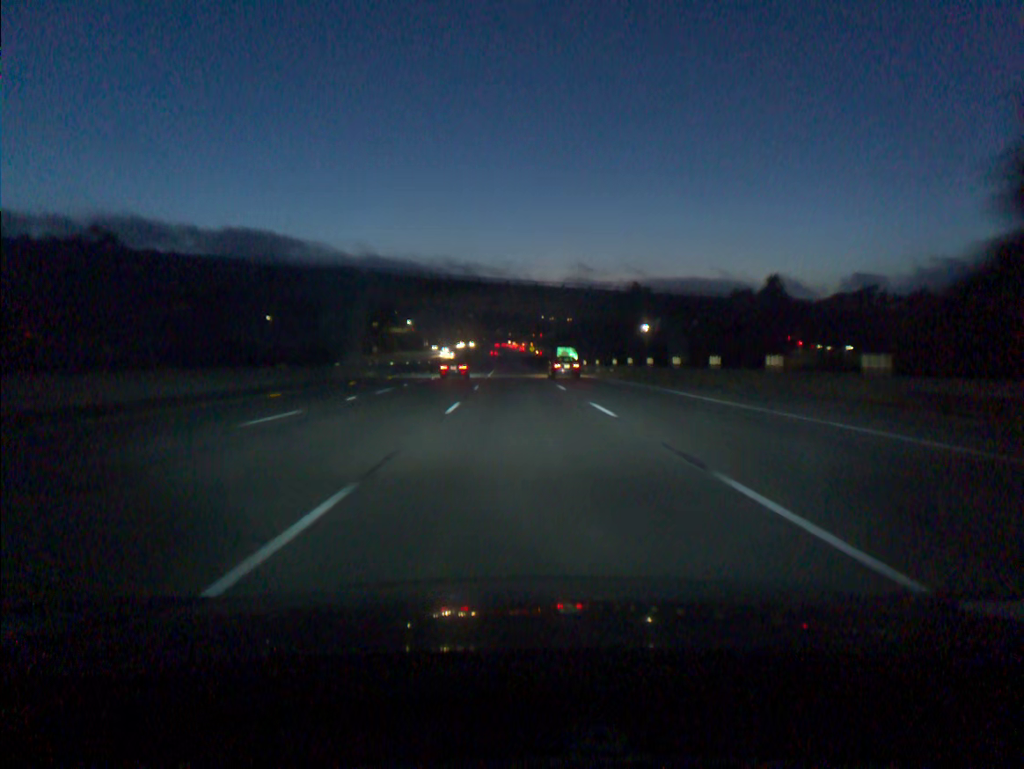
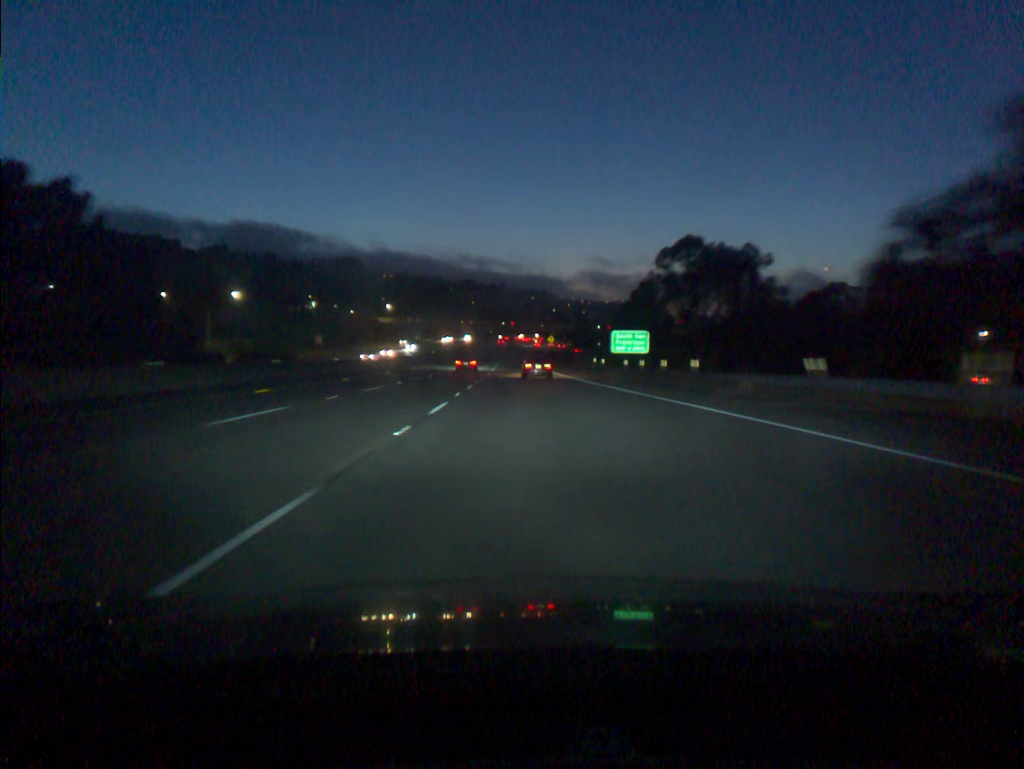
(-0.8, +73.7) m; -1°
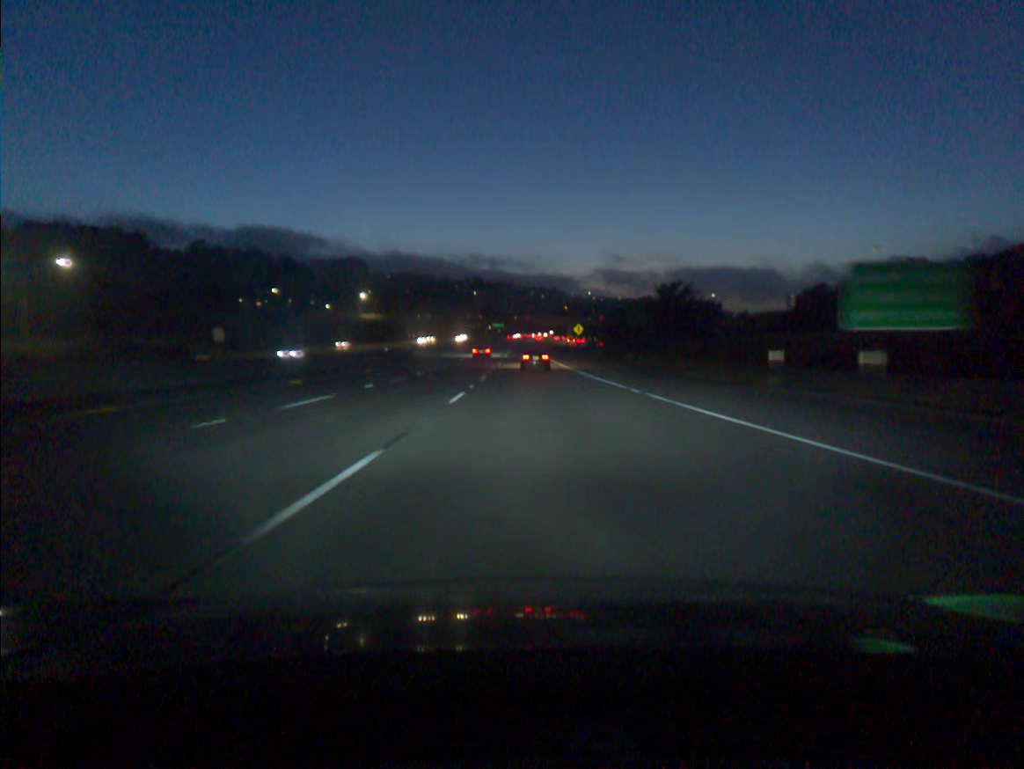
(-0.4, +55.3) m; -1°
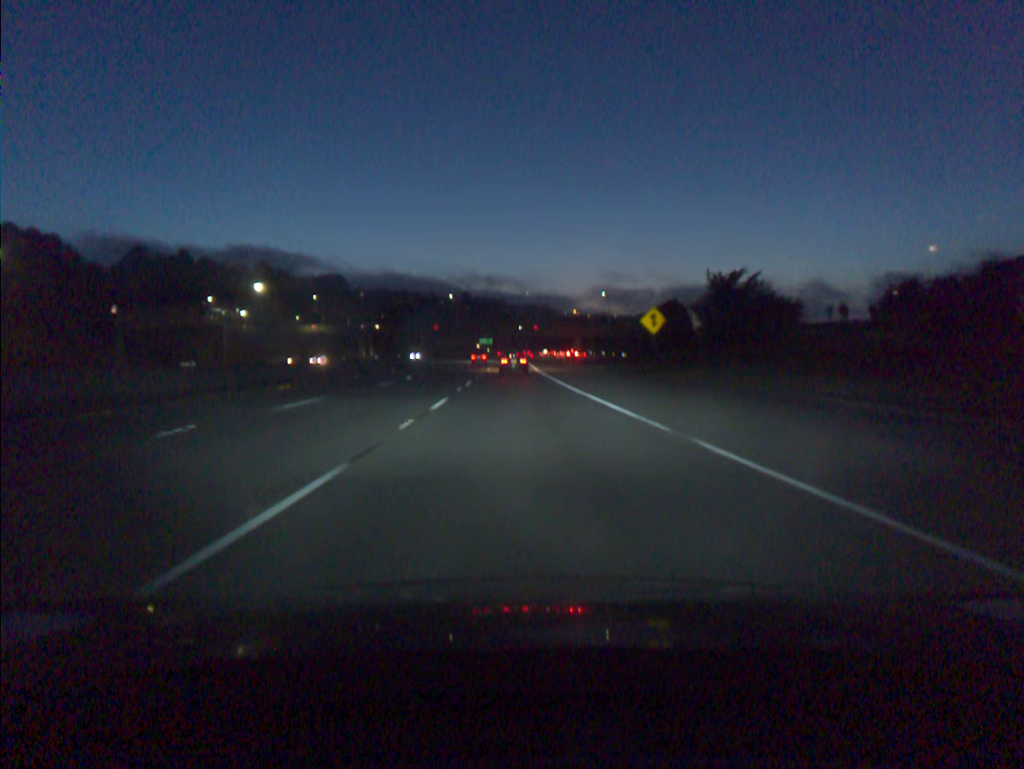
(+0.4, +72.8) m; +1°
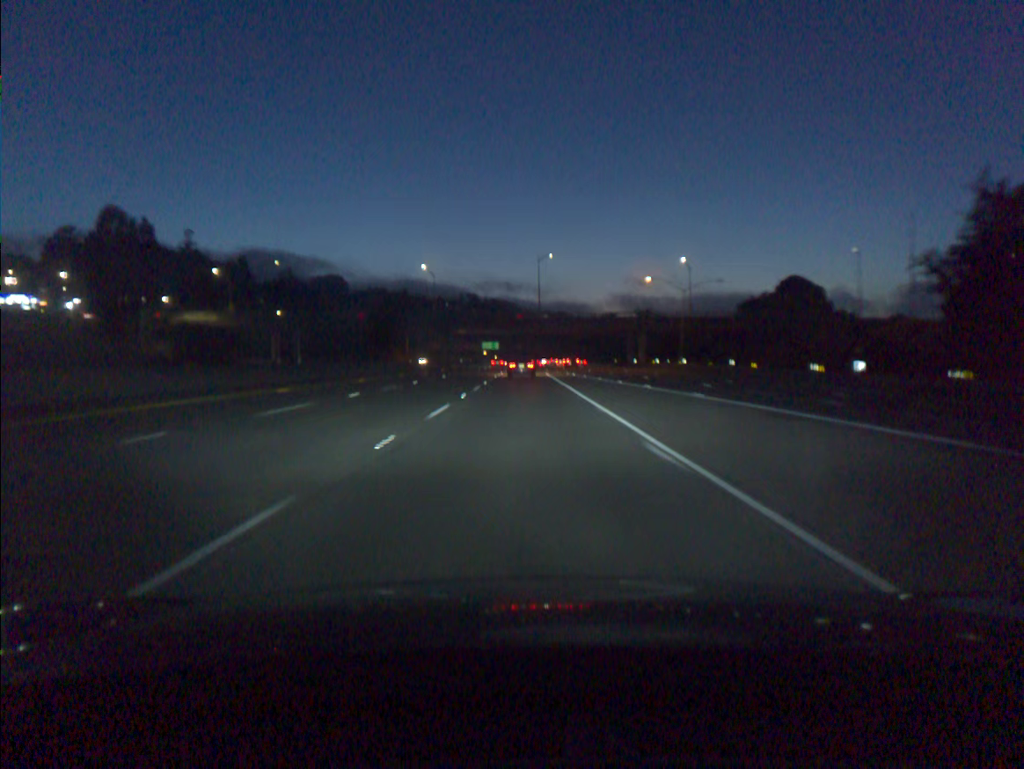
(-0.7, +89.0) m; -1°
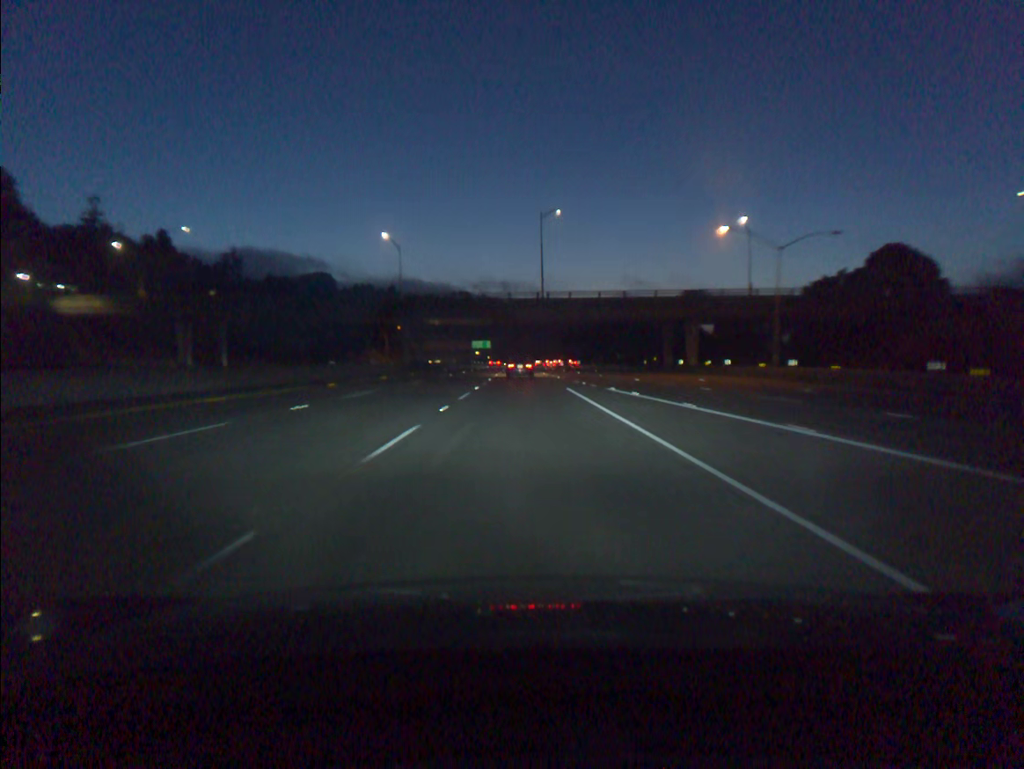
(+0.1, +35.1) m; 0°
